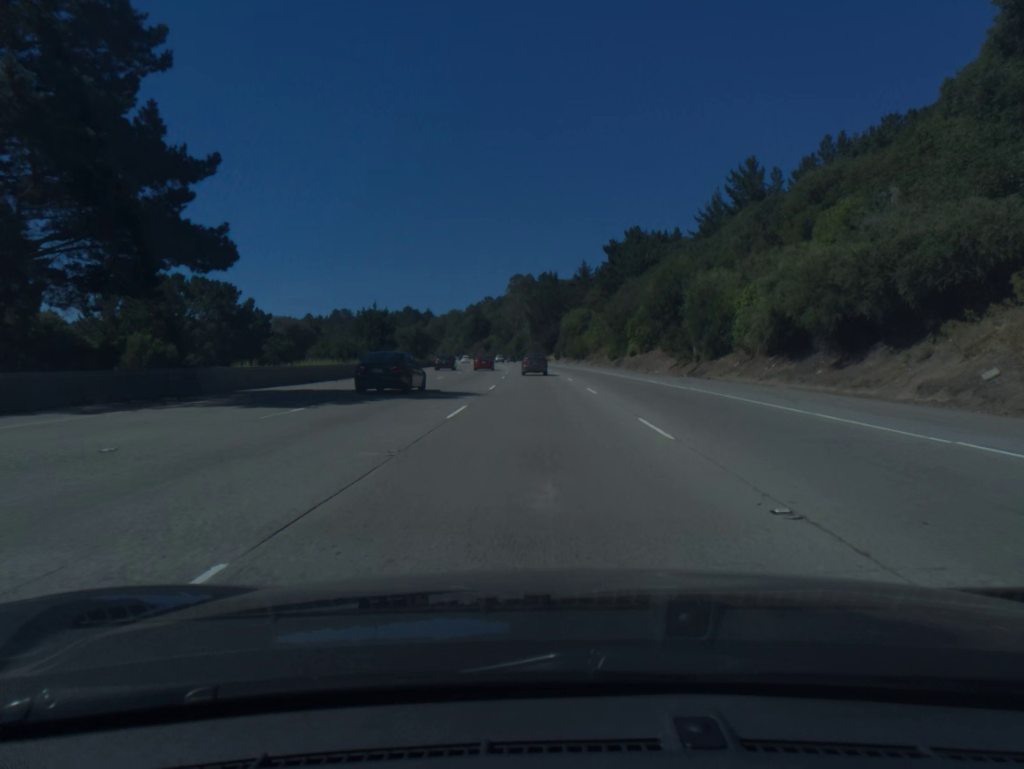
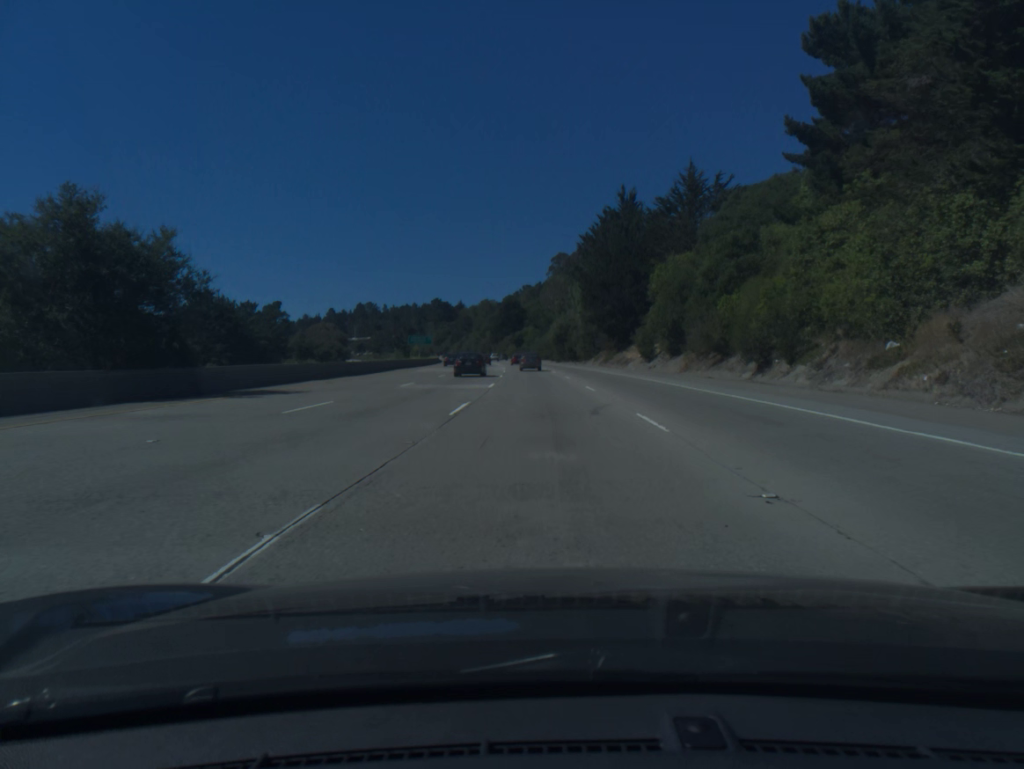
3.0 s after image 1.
(-2.5, +86.5) m; -3°
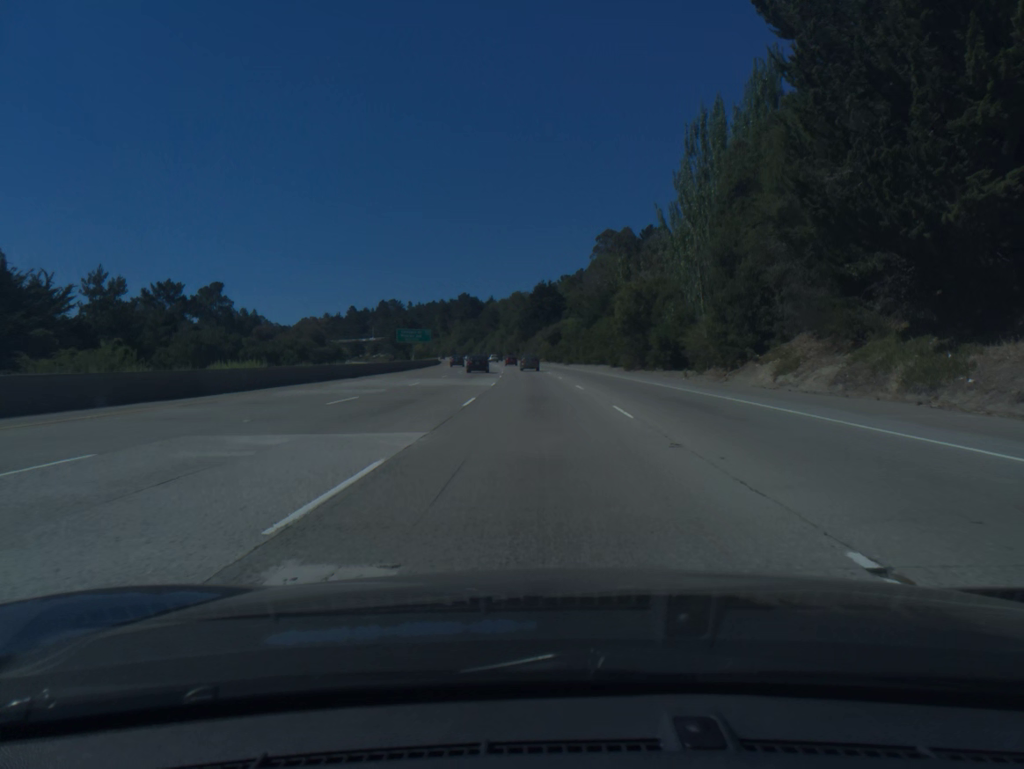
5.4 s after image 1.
(-1.6, +69.1) m; -3°
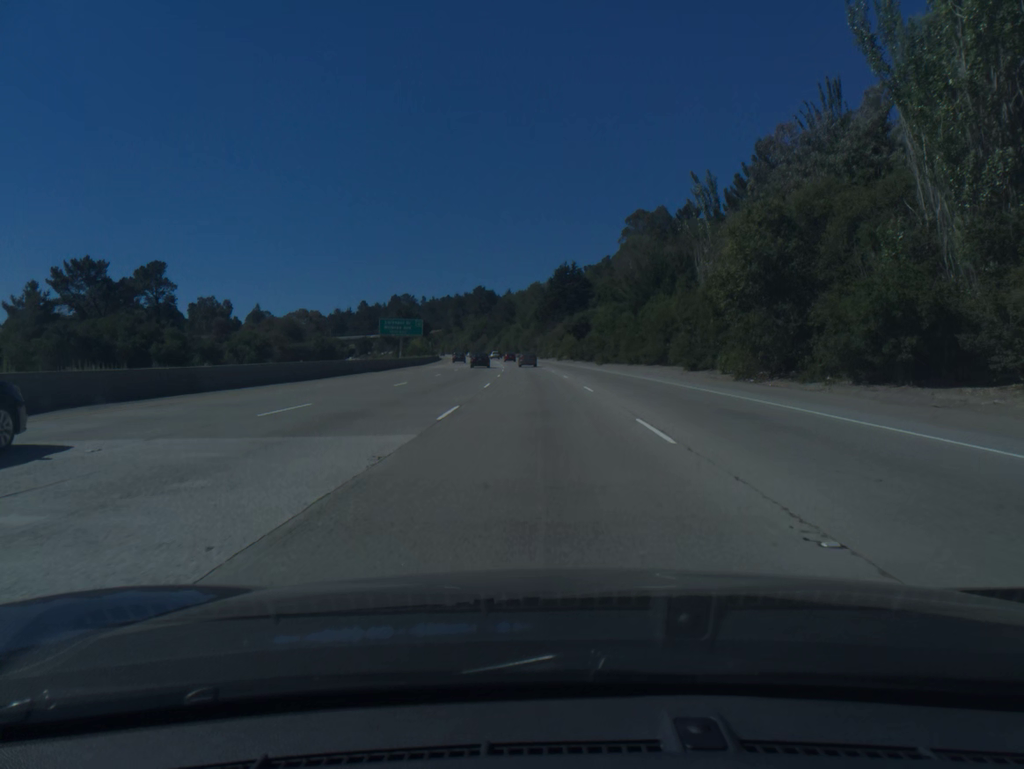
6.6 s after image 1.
(-0.5, +34.5) m; -2°
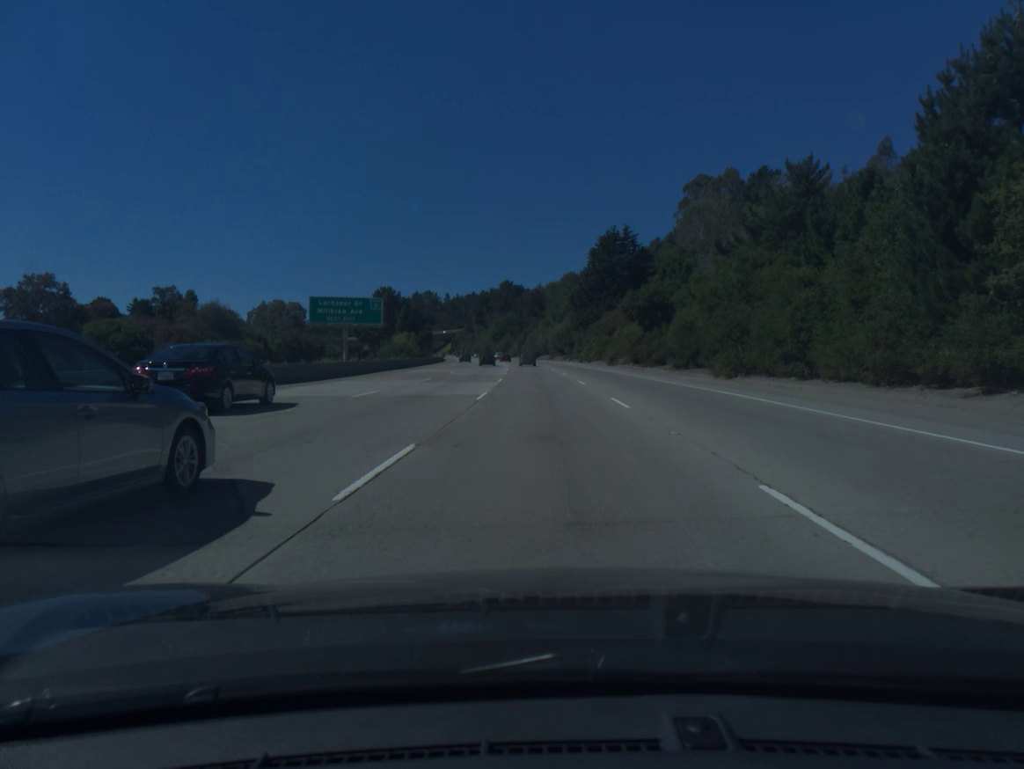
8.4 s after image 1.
(-1.1, +51.8) m; -2°
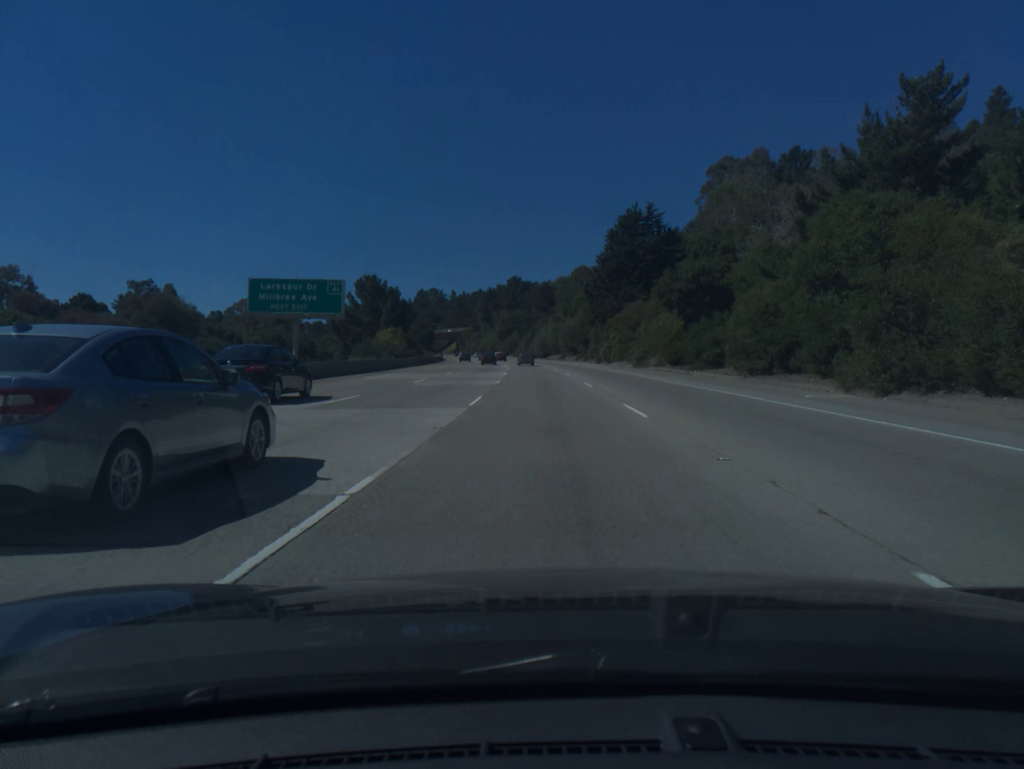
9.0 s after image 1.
(-0.1, +17.3) m; -1°
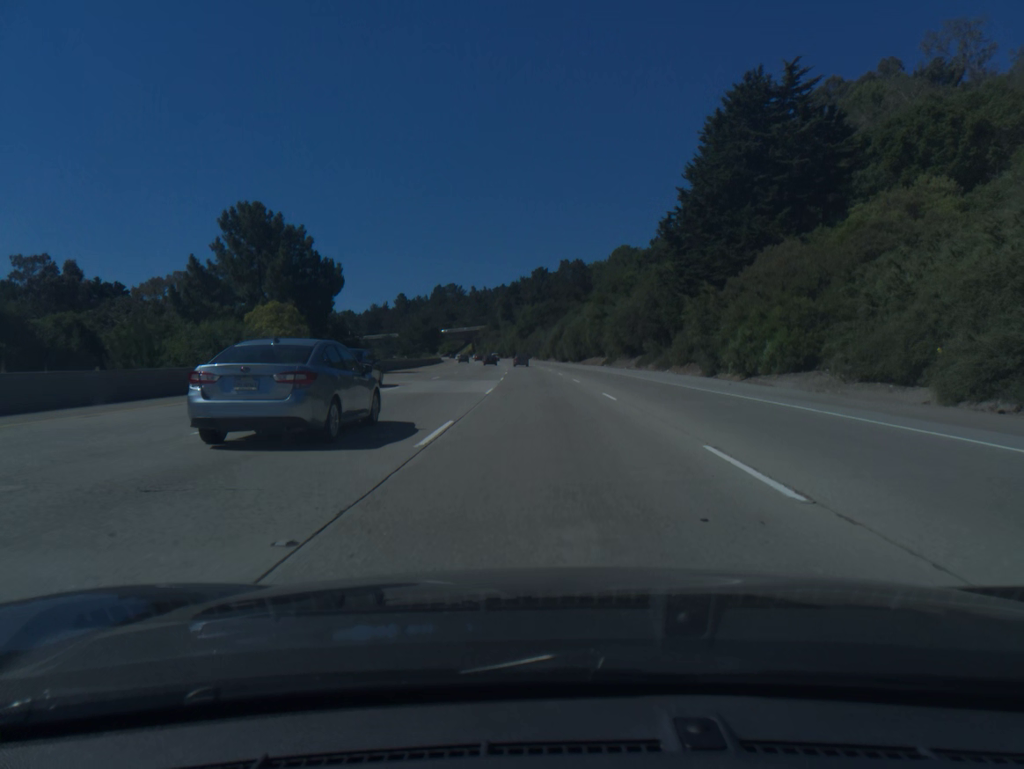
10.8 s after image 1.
(-0.9, +52.0) m; -2°
